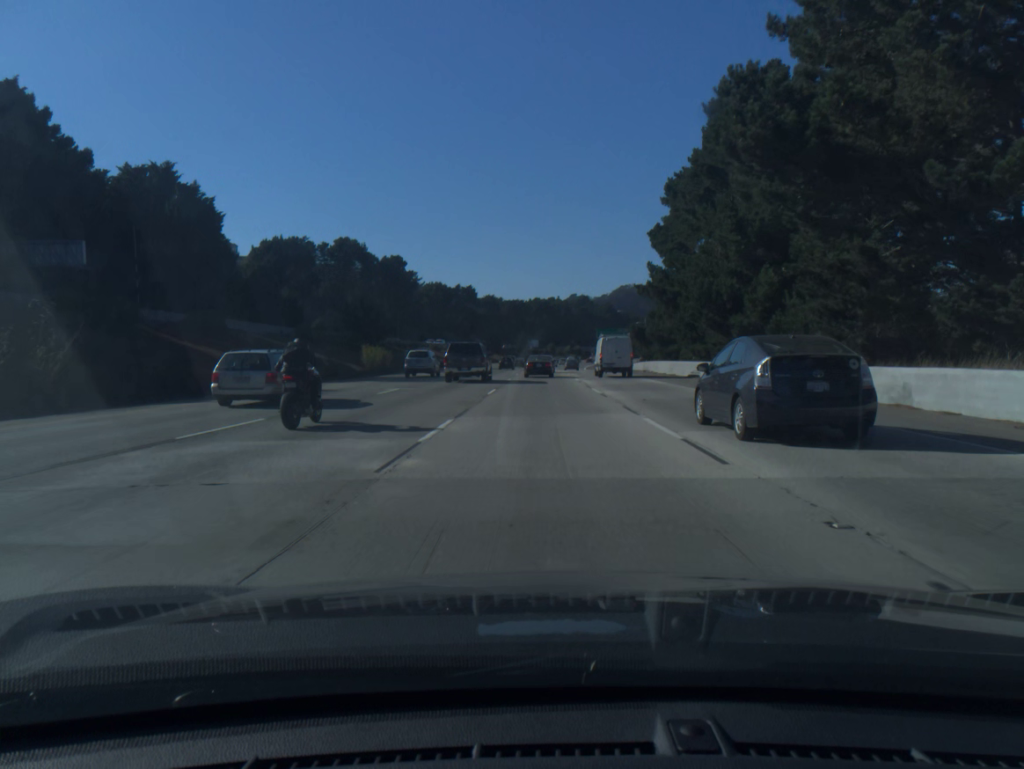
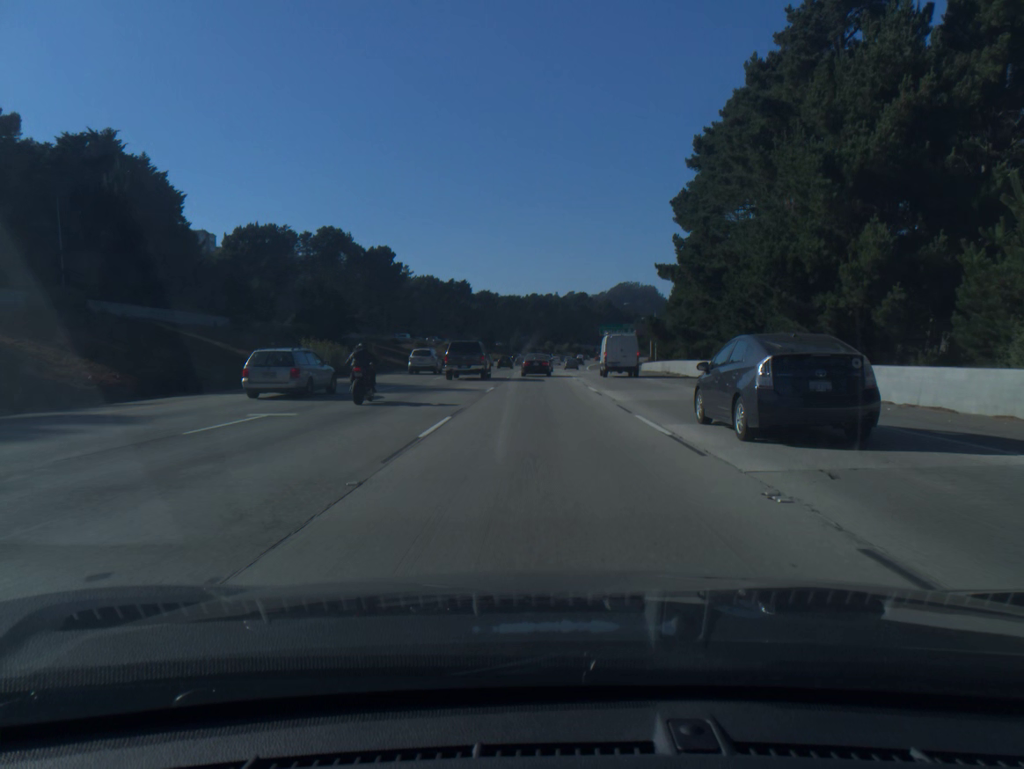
(0.0, +14.2) m; 0°
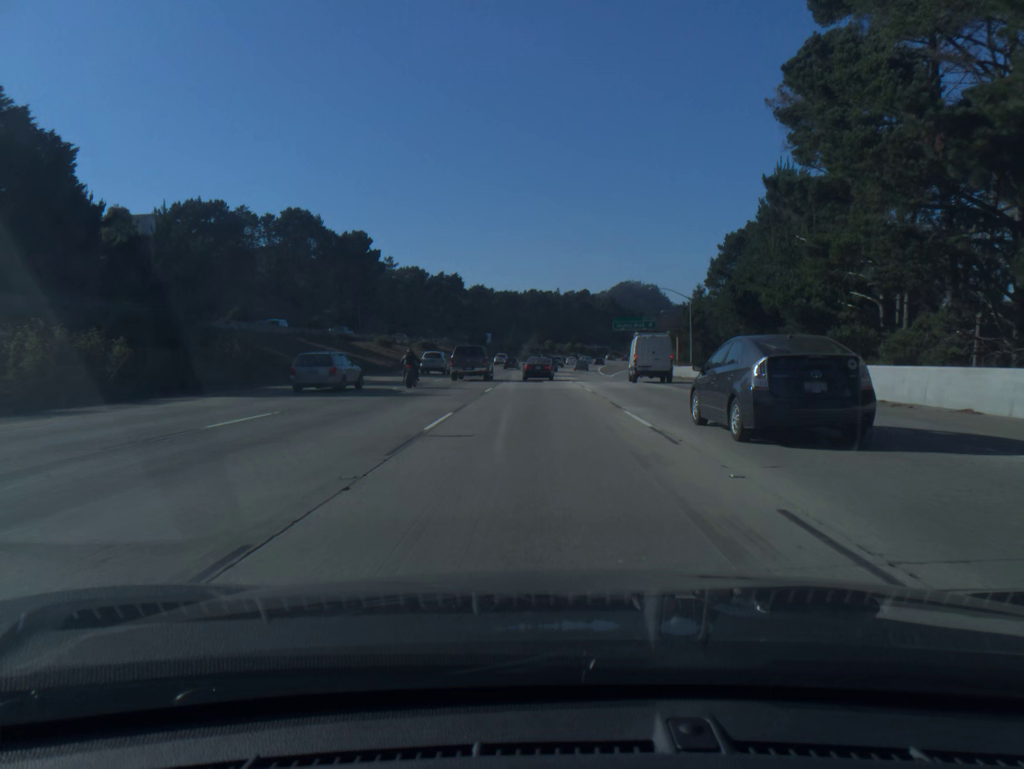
(+0.1, +28.0) m; 0°
